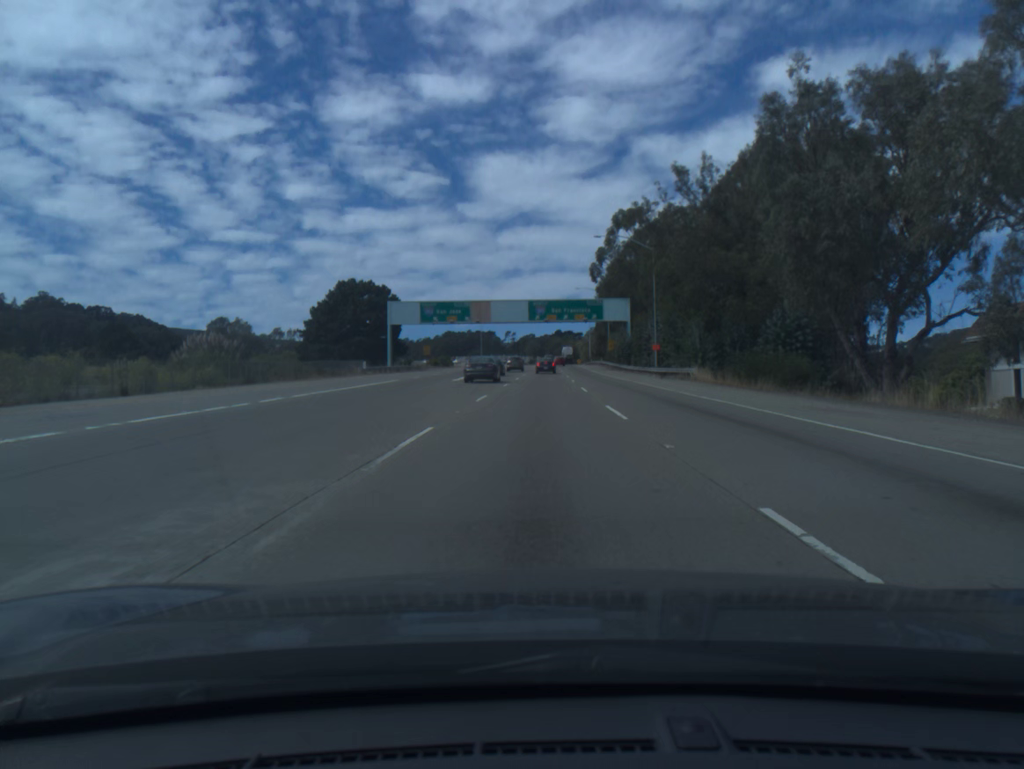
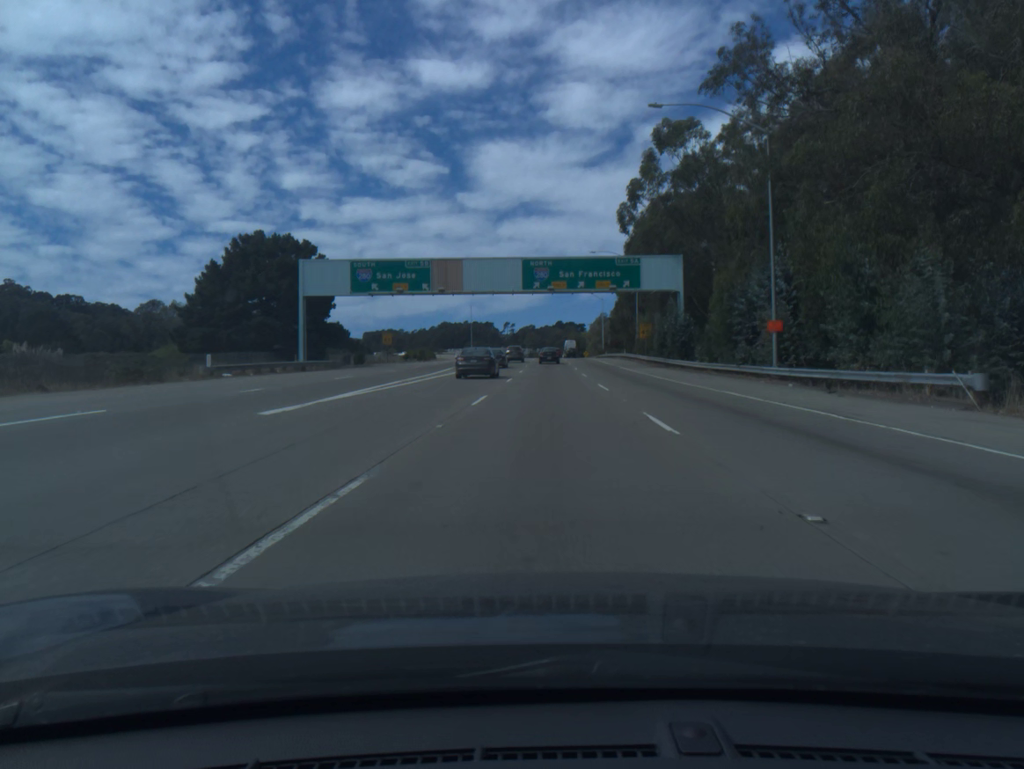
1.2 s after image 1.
(-0.1, +34.0) m; 0°
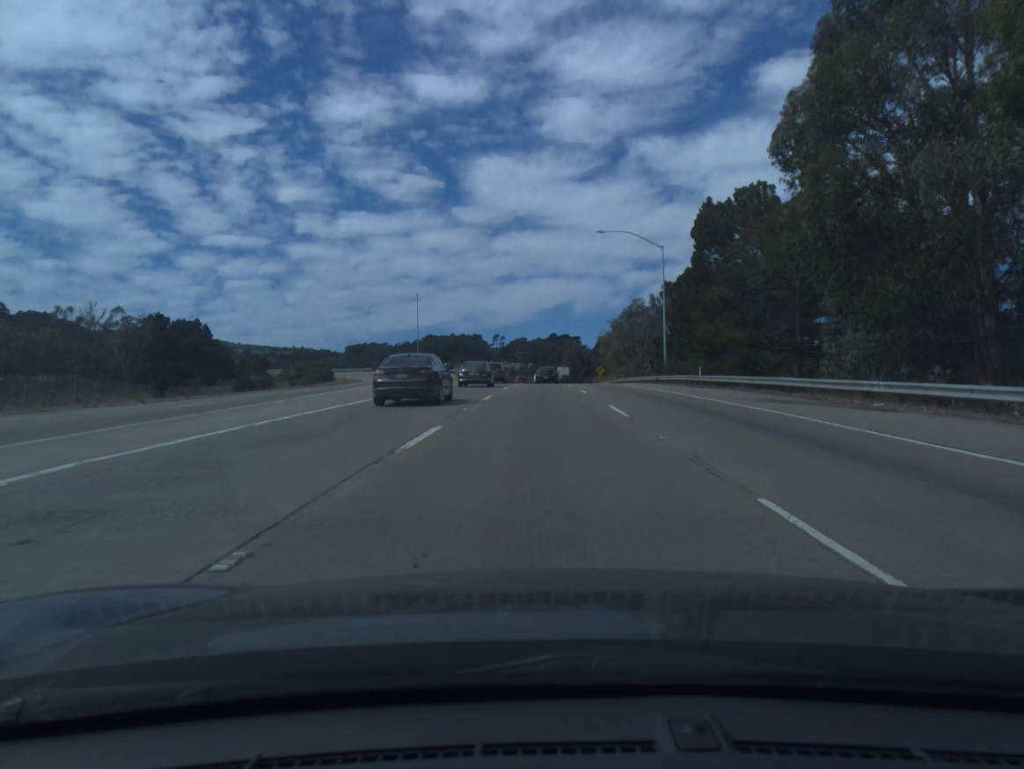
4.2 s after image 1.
(+1.0, +80.7) m; +1°
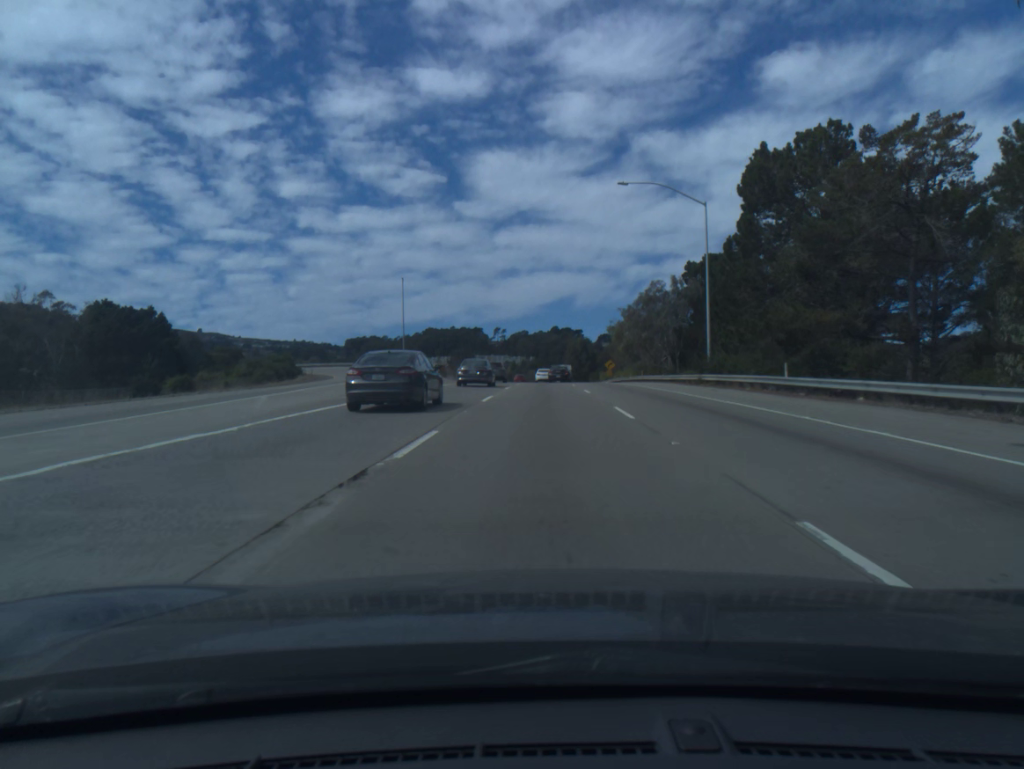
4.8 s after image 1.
(0.0, +15.6) m; 0°
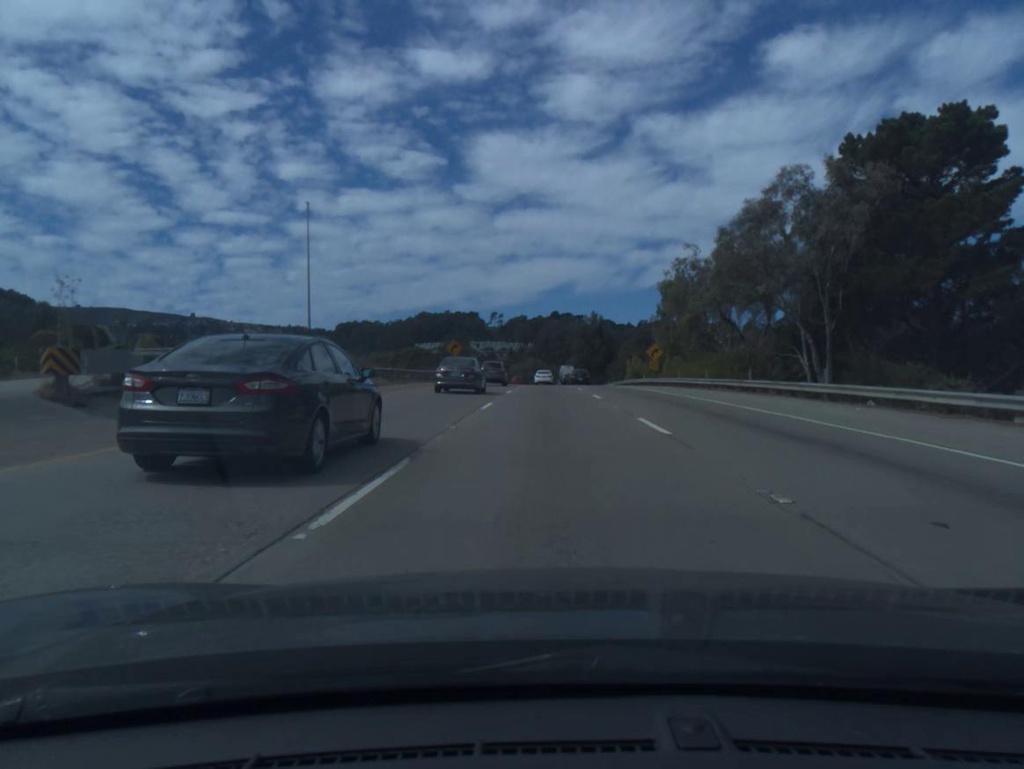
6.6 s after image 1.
(-0.1, +47.2) m; 0°
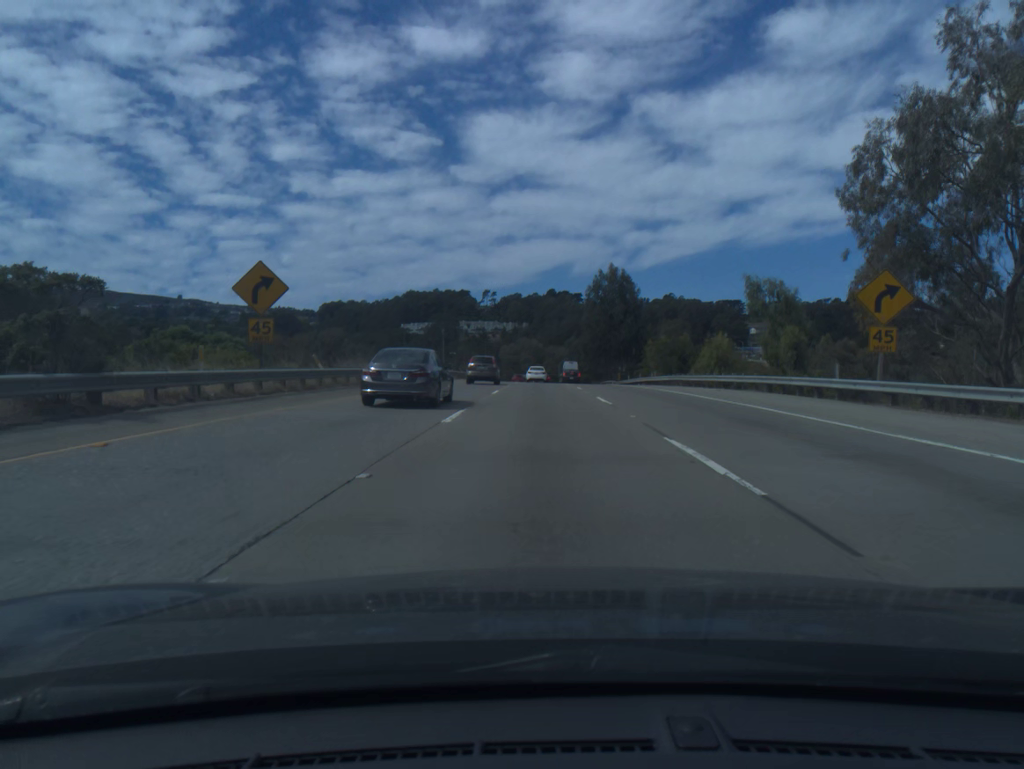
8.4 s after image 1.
(+0.2, +48.9) m; 0°
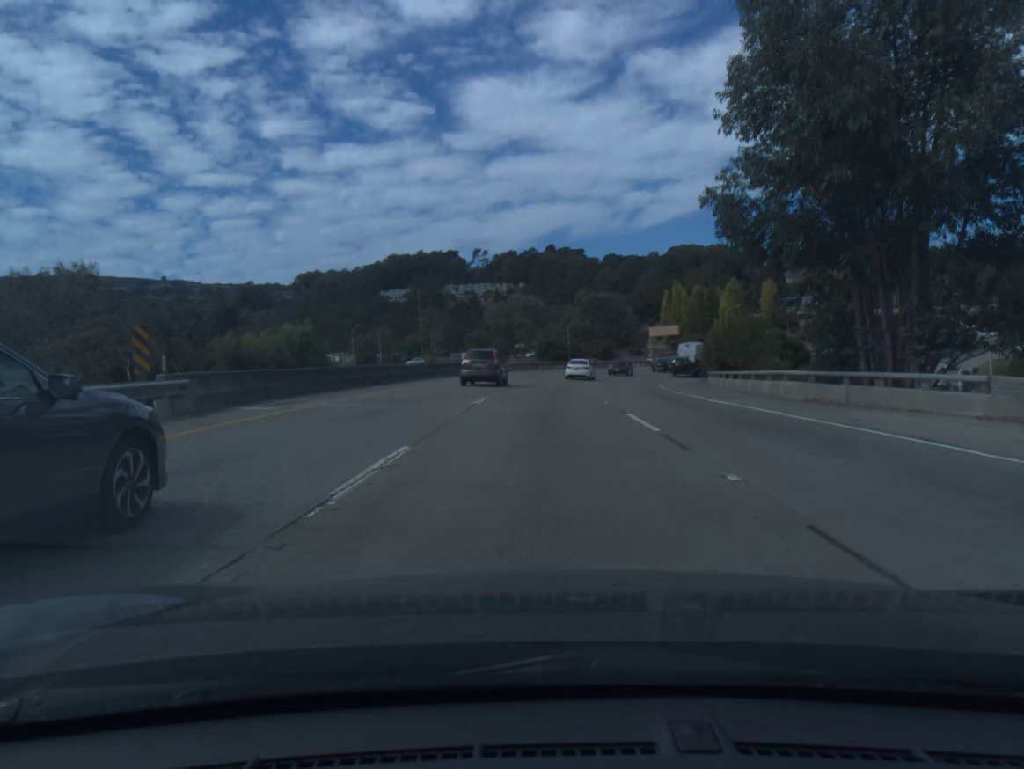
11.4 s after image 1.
(-0.2, +81.0) m; 0°
